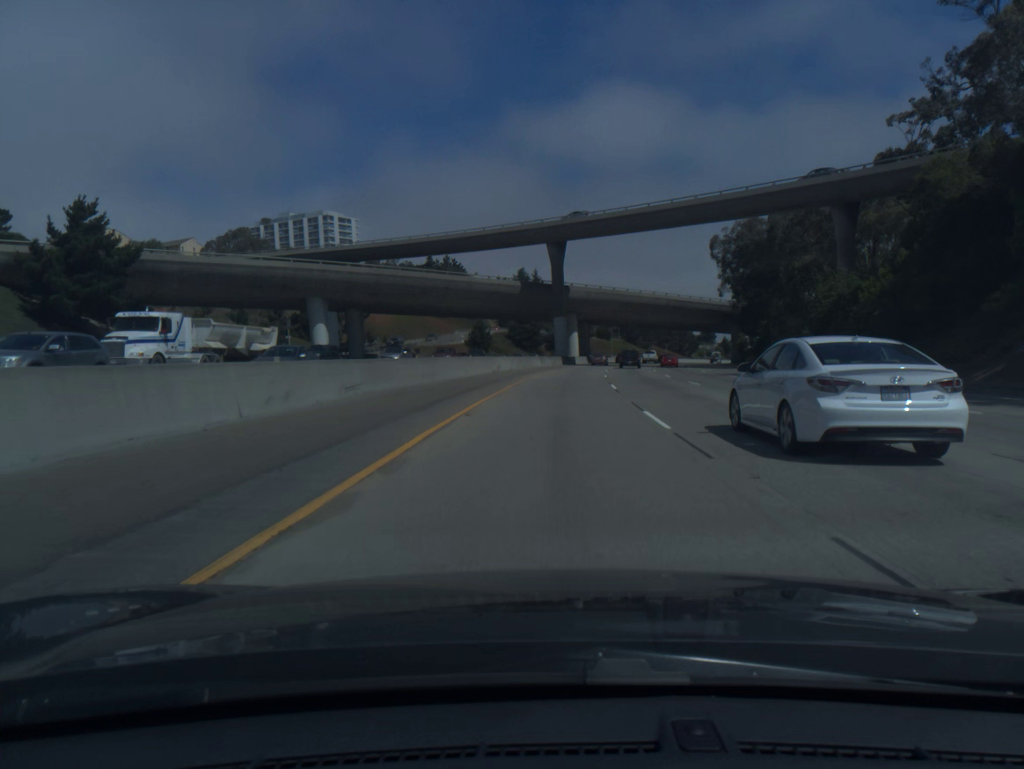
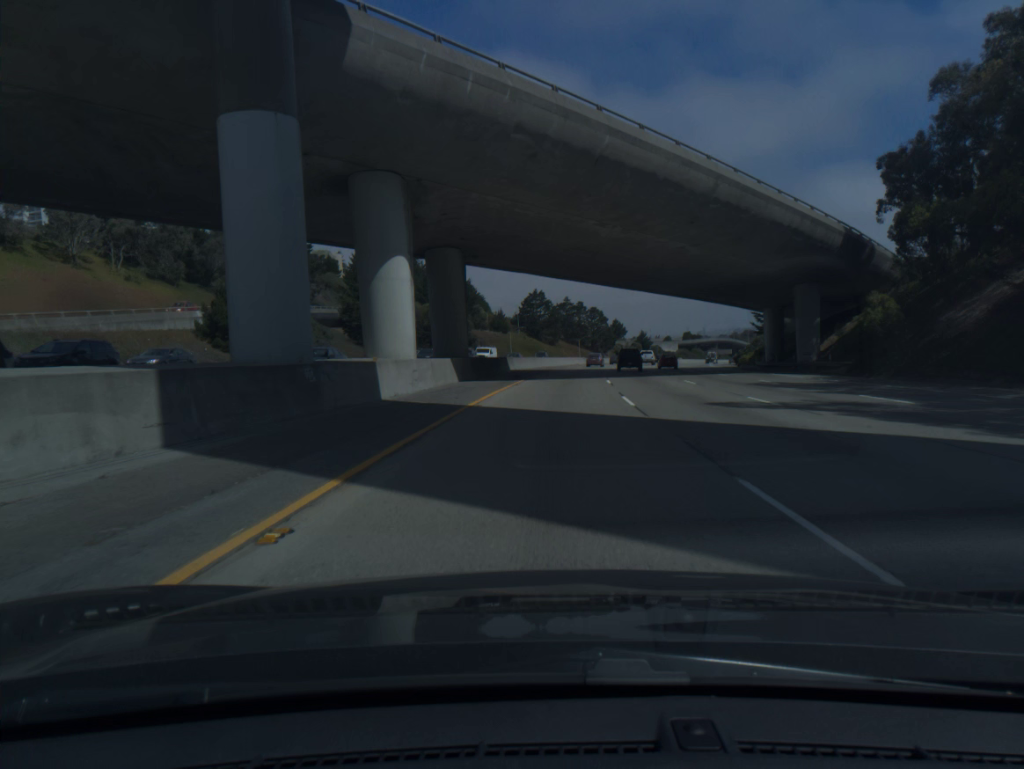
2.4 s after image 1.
(+6.0, +82.3) m; +8°
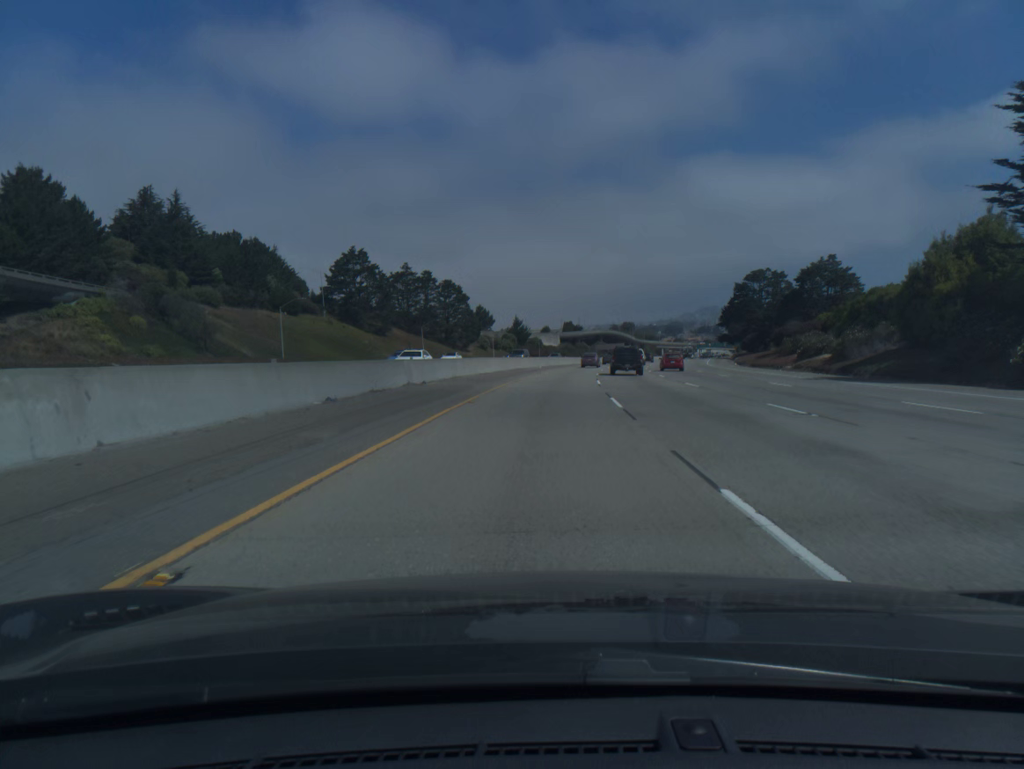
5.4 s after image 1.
(+9.1, +102.6) m; +10°
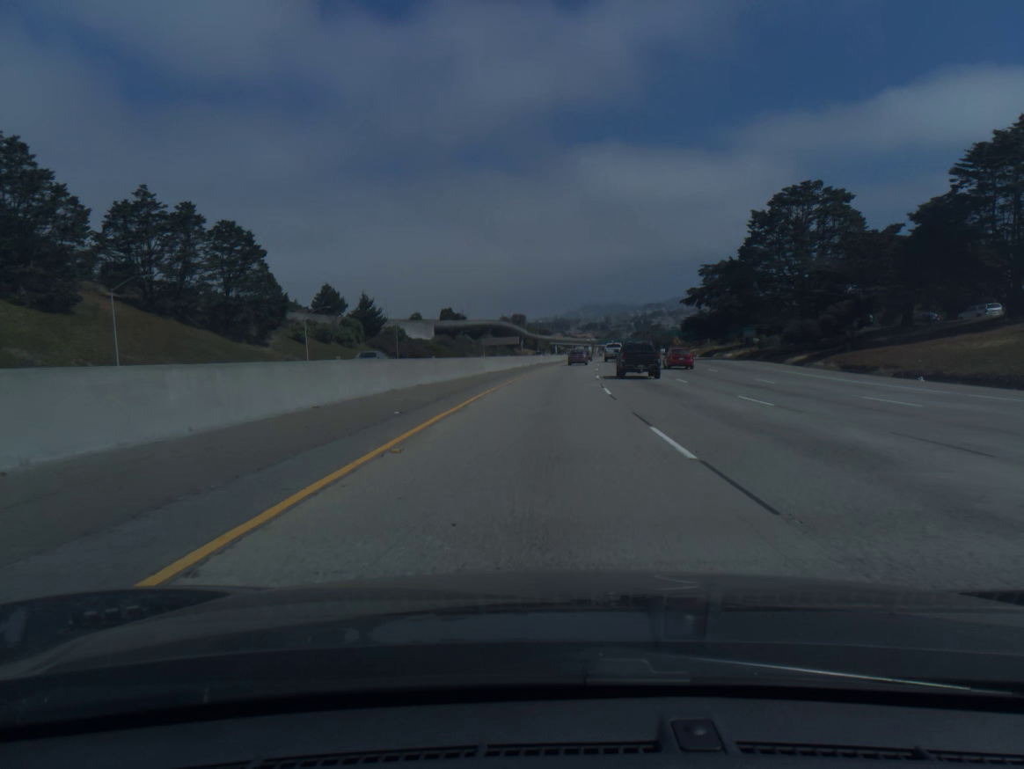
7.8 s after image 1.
(+5.2, +82.3) m; +8°
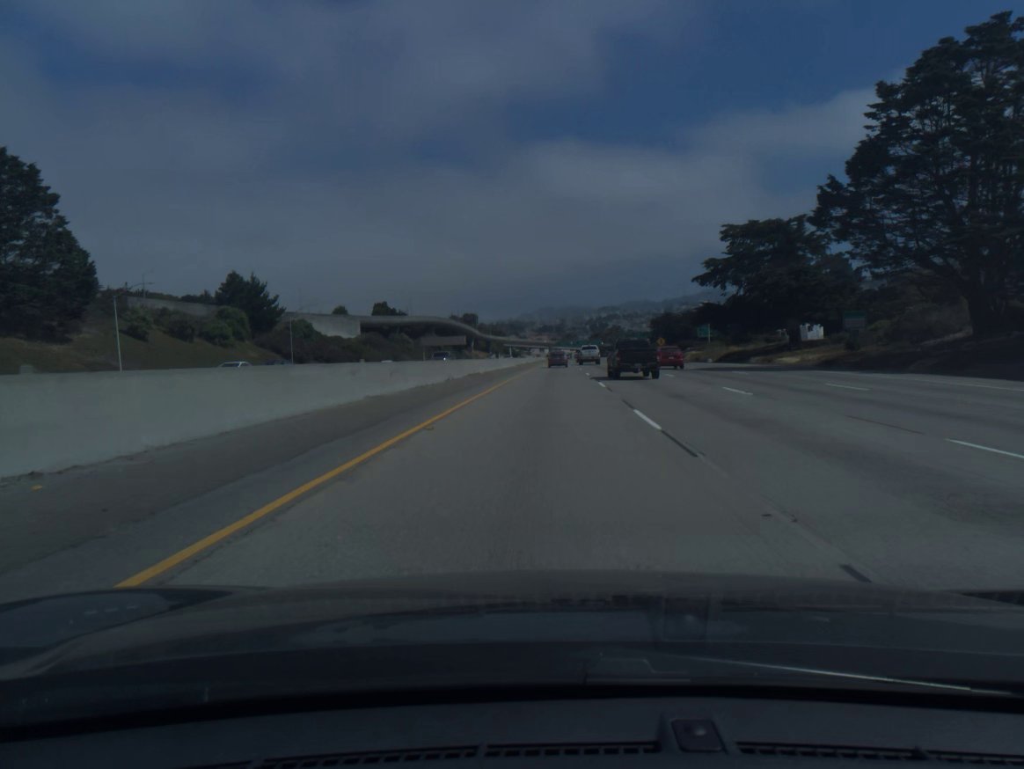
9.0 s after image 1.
(+1.2, +40.8) m; +3°
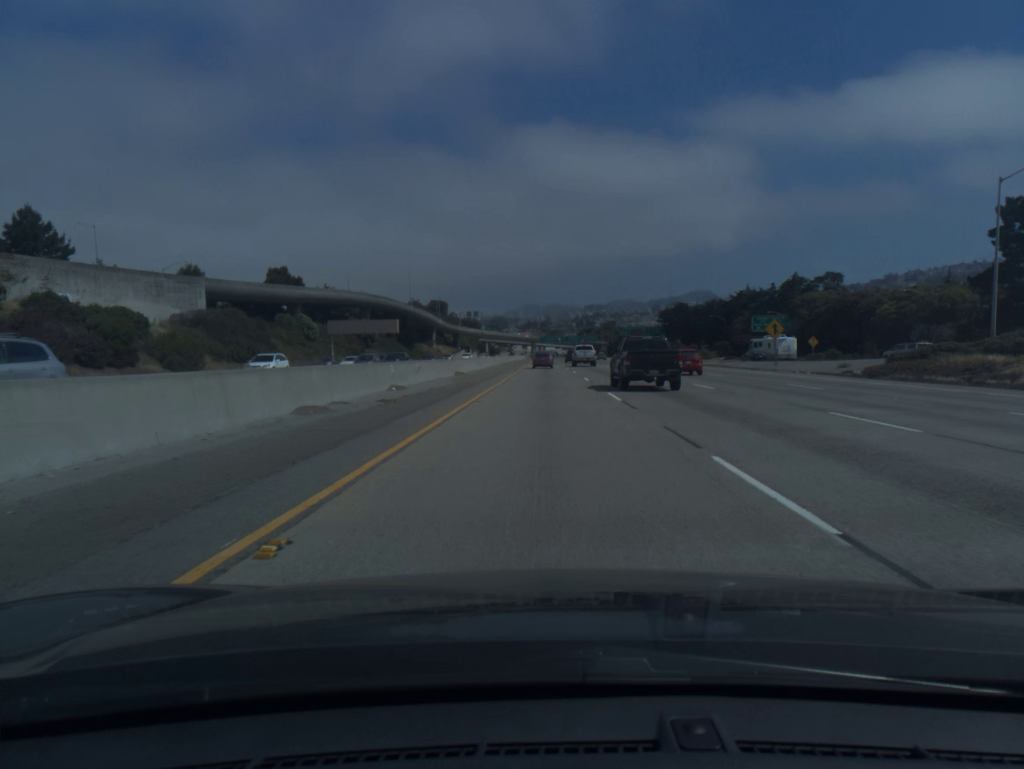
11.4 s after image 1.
(+1.8, +80.6) m; +1°
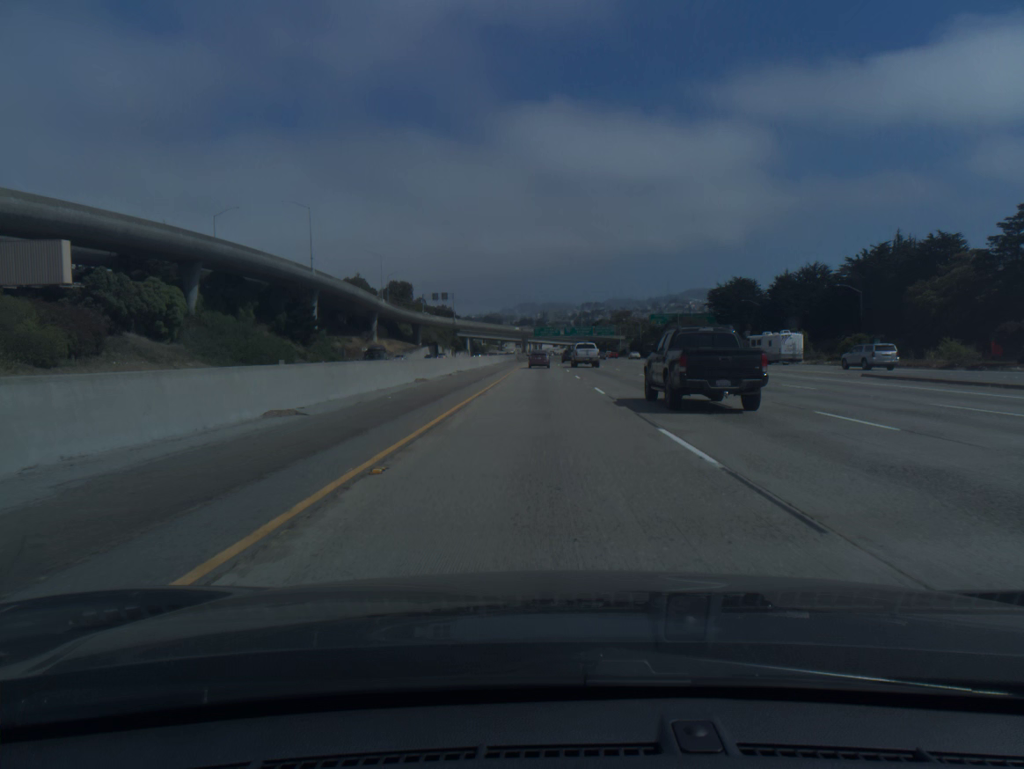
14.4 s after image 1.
(+0.4, +99.0) m; 0°
